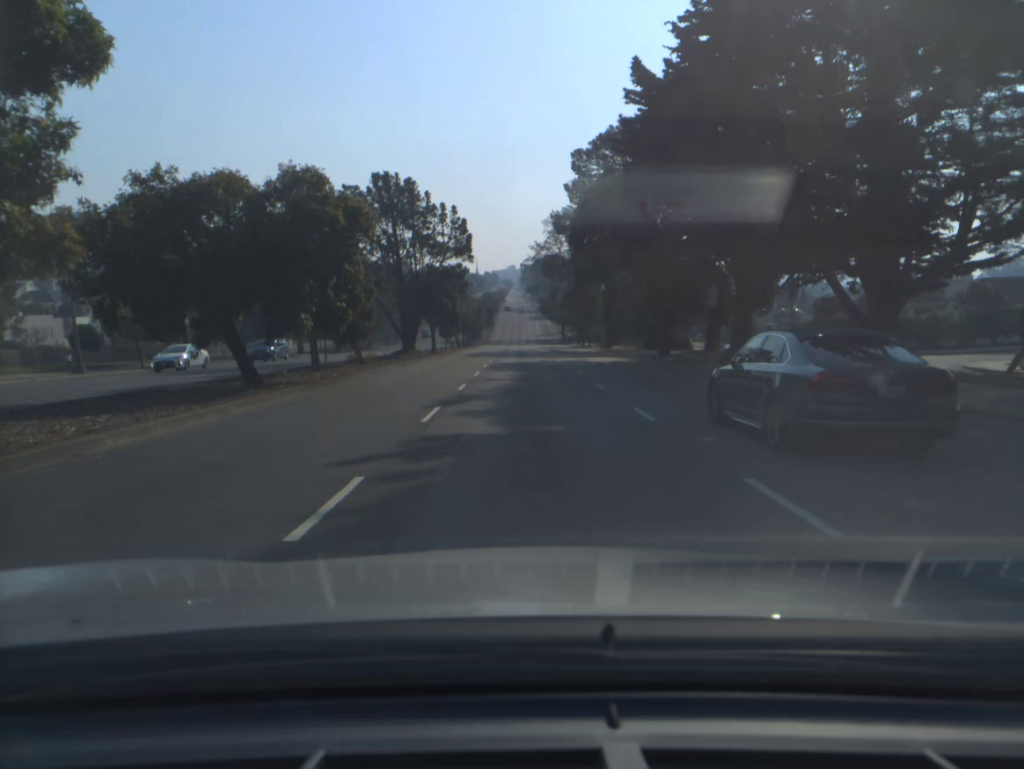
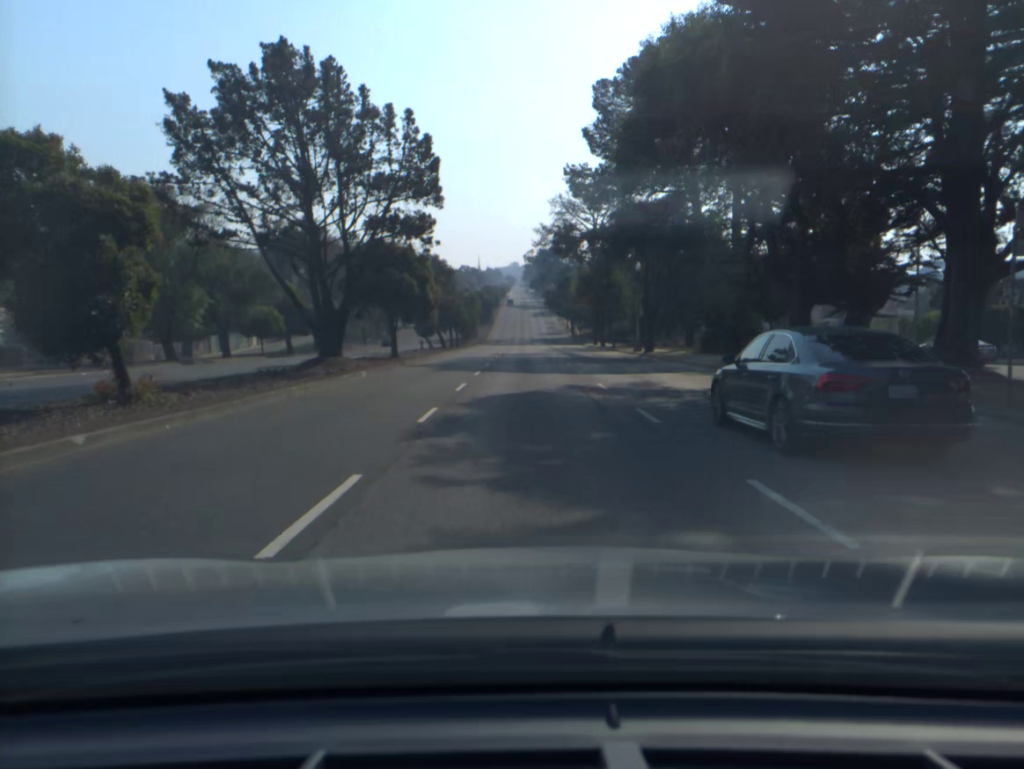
(-0.1, +22.3) m; 0°
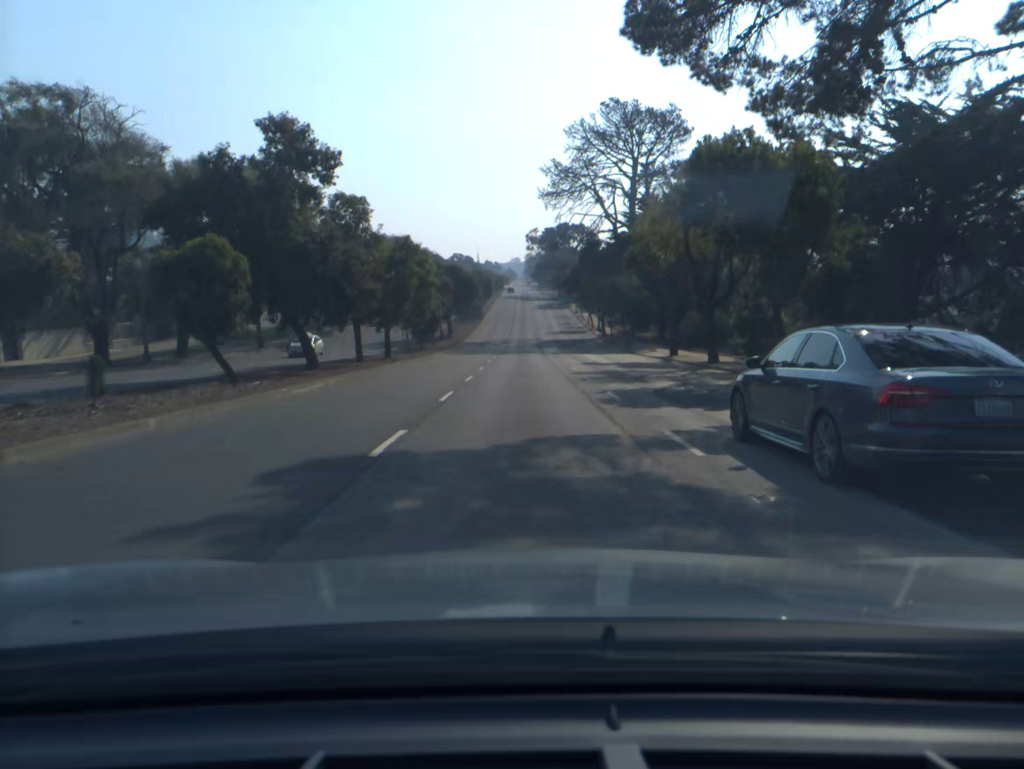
(+0.1, +47.0) m; 0°
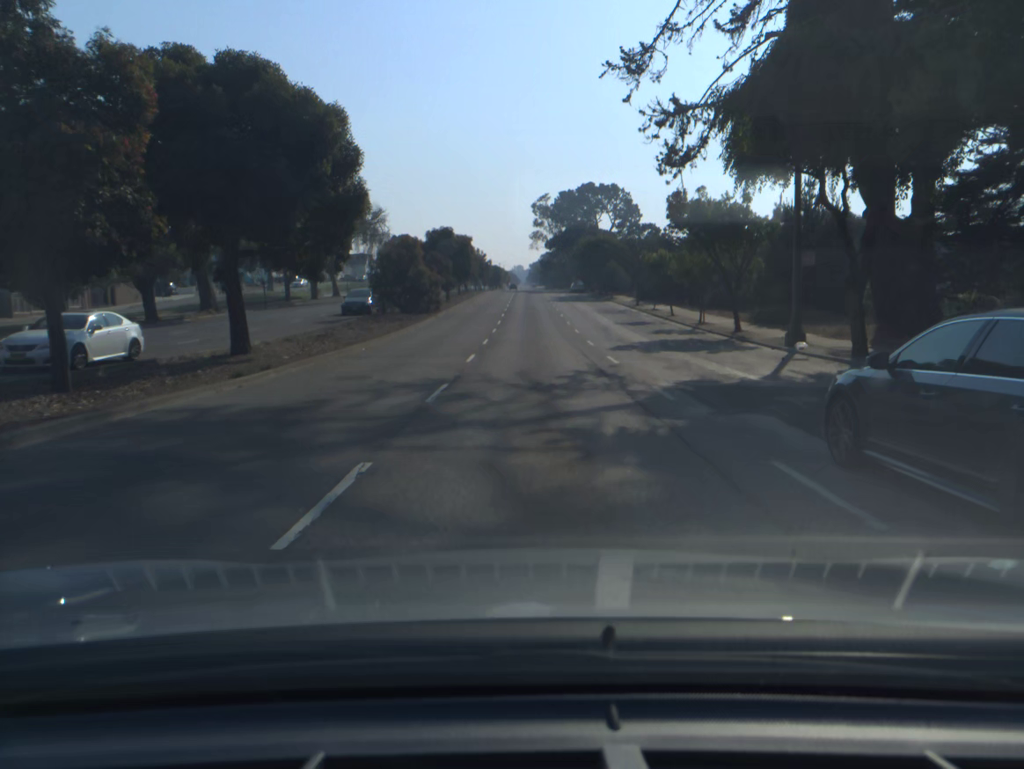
(-0.2, +61.9) m; 0°
